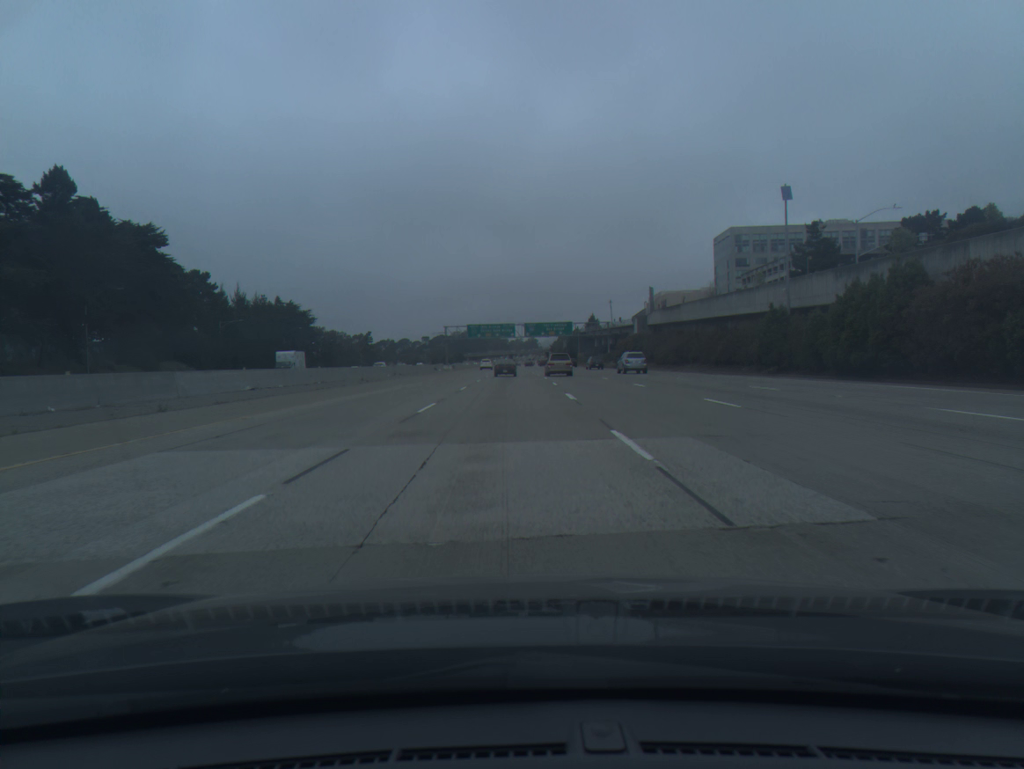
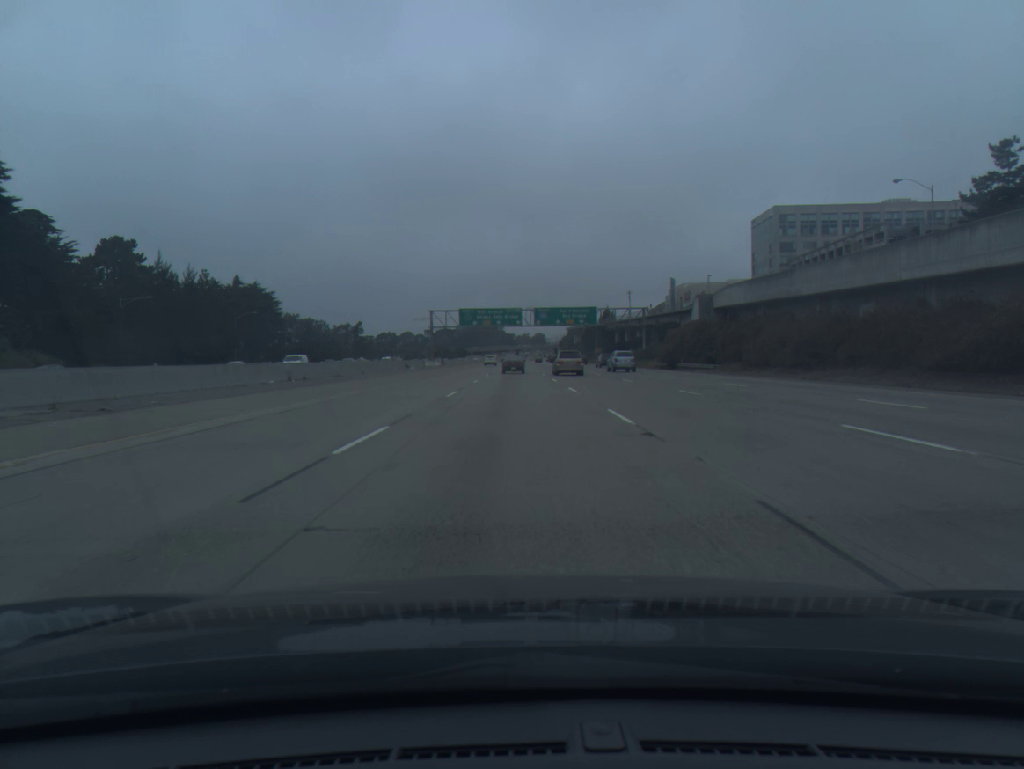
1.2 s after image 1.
(-0.1, +37.5) m; 0°
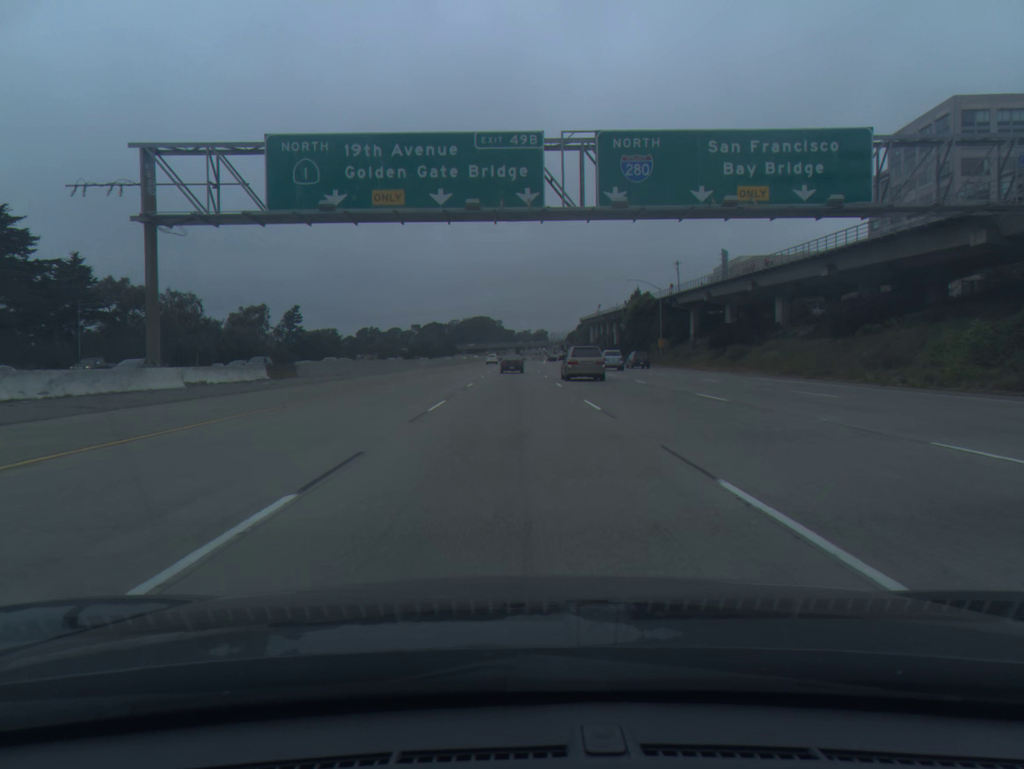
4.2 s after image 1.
(-0.6, +94.3) m; 0°
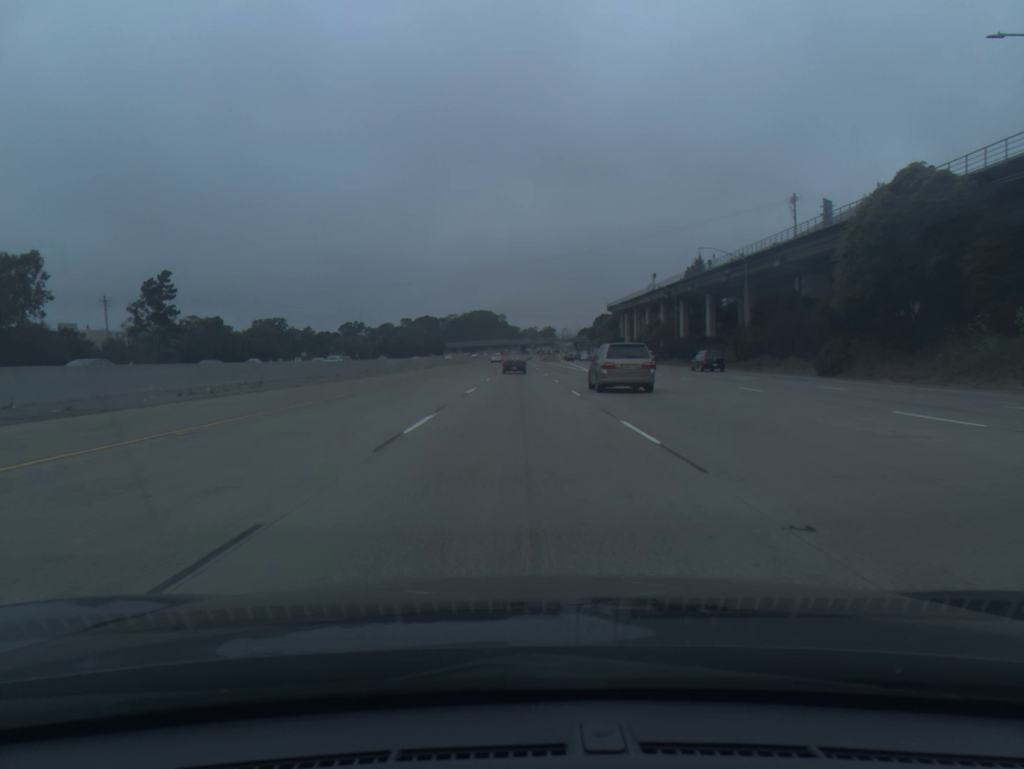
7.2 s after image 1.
(-0.8, +92.4) m; 0°
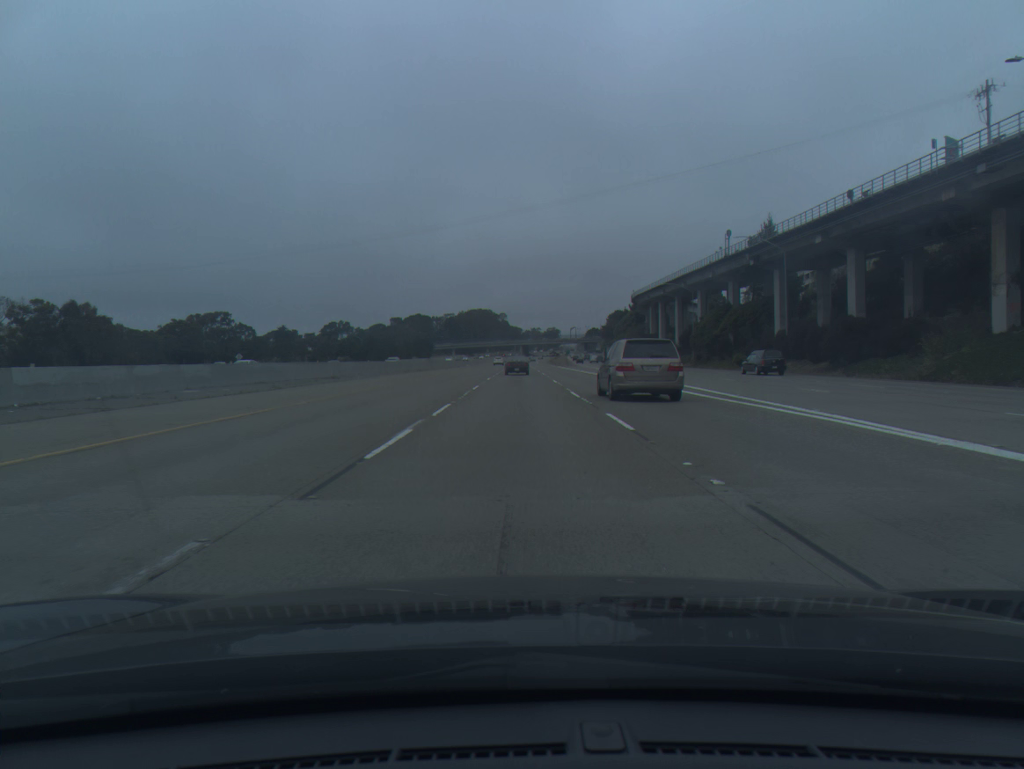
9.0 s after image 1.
(+0.1, +54.8) m; 0°
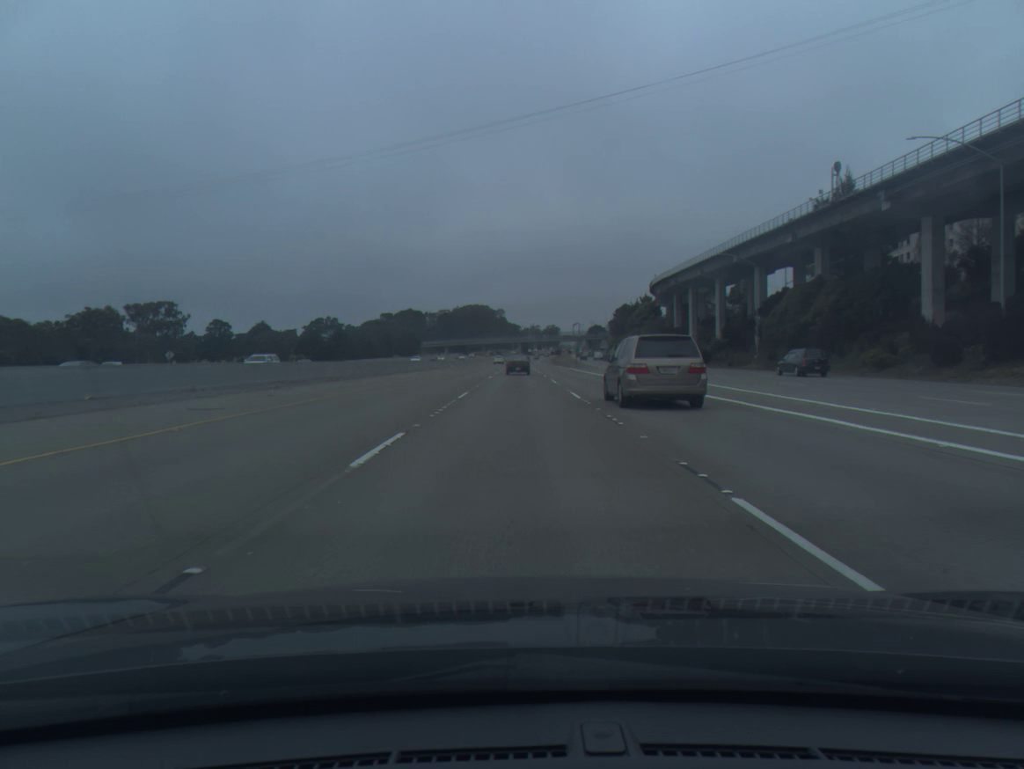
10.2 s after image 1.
(0.0, +36.2) m; 0°
